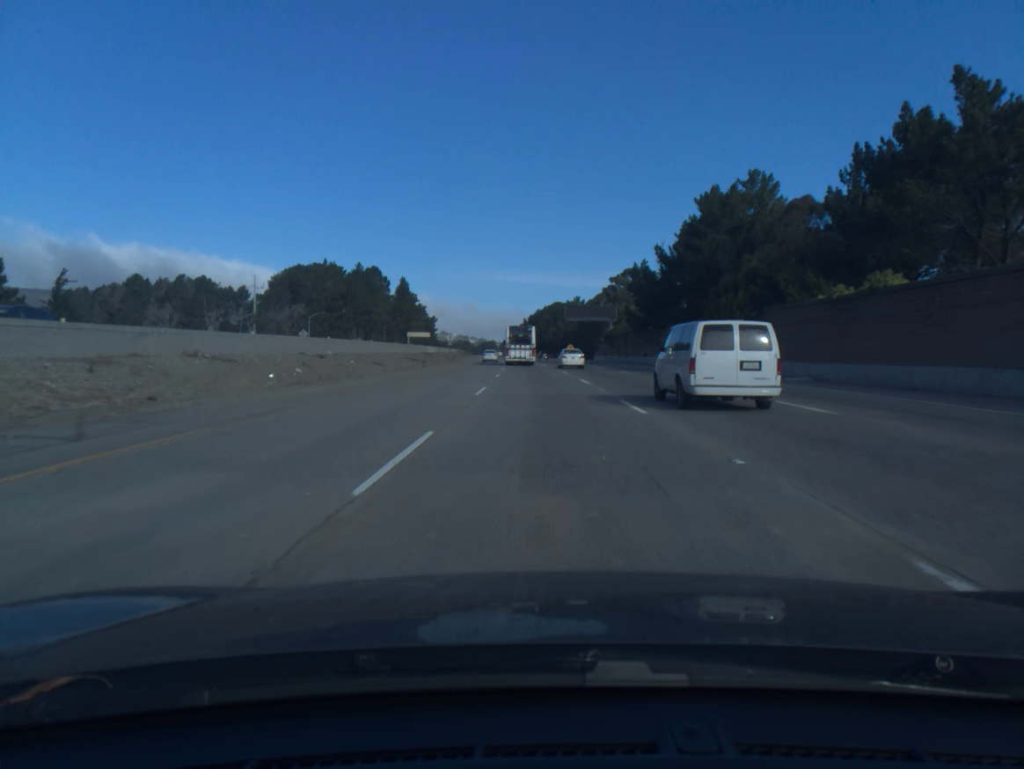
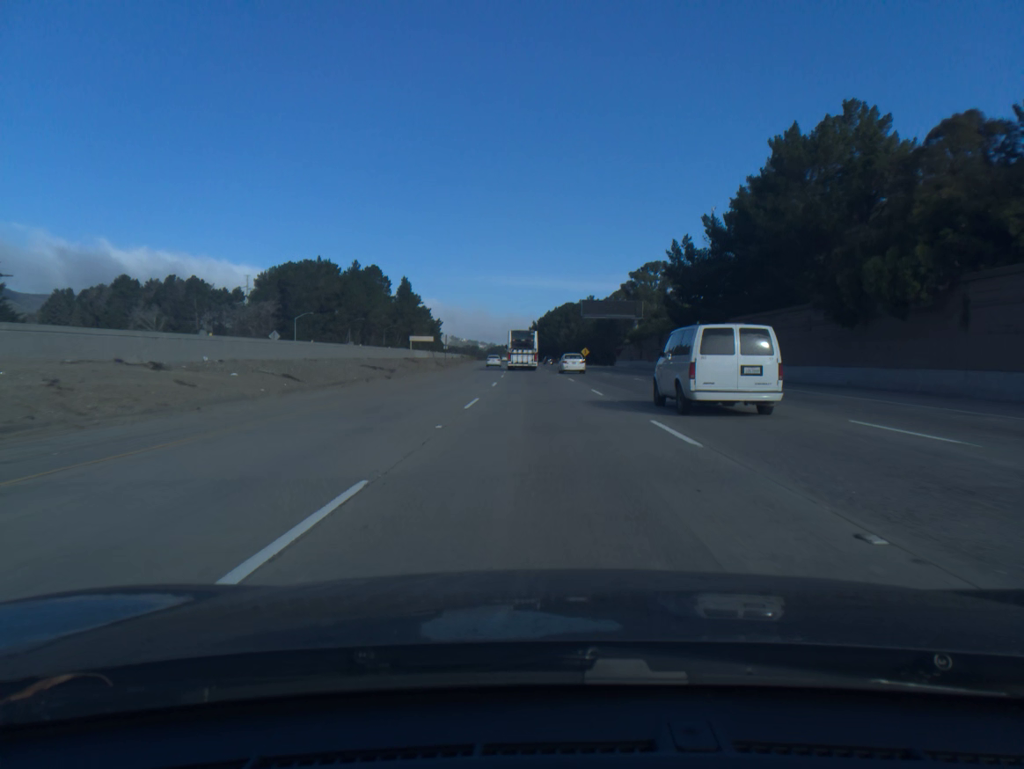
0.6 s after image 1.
(-0.1, +19.3) m; -1°
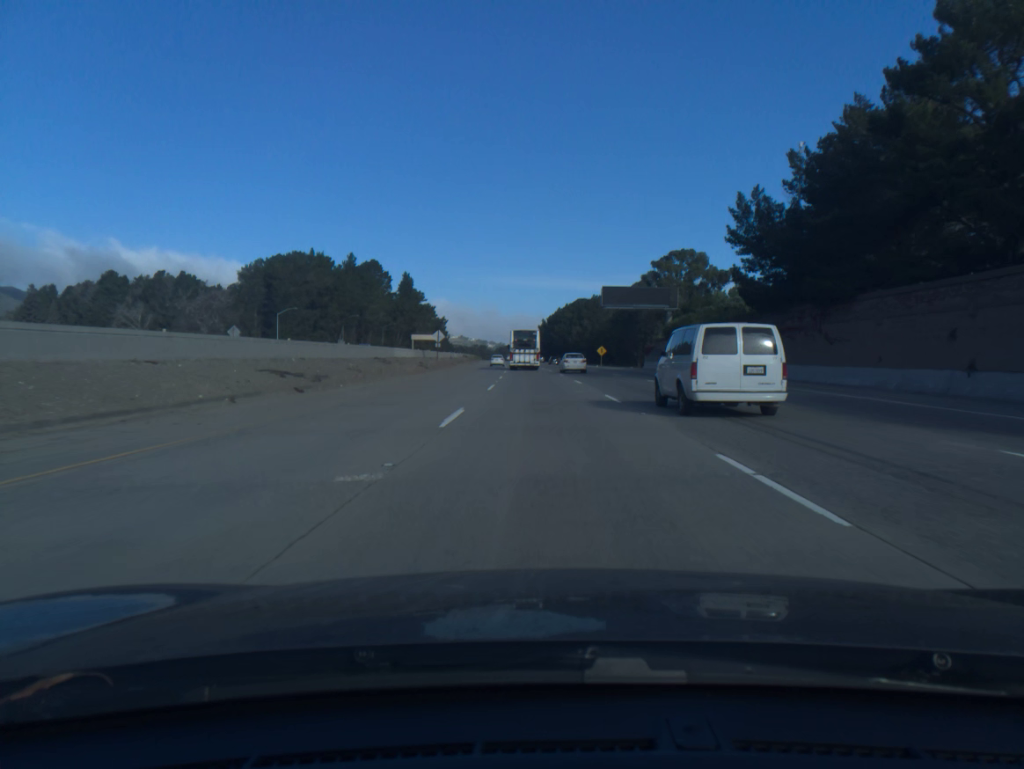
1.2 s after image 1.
(-0.1, +19.3) m; -1°
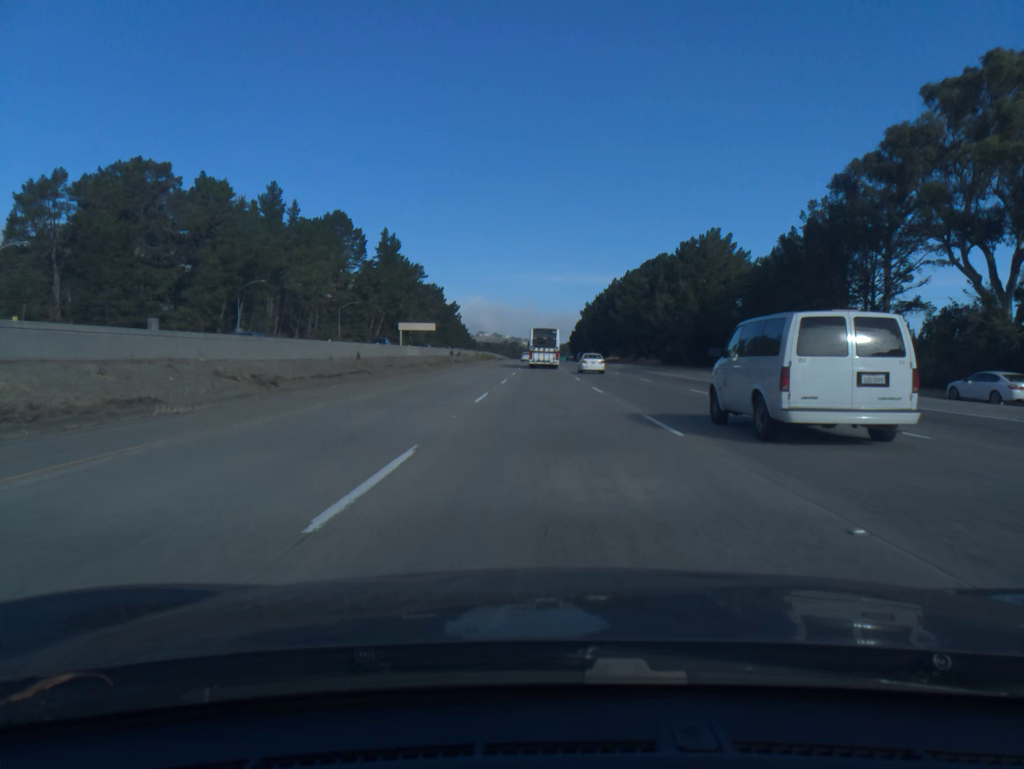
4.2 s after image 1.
(-2.5, +96.0) m; -3°
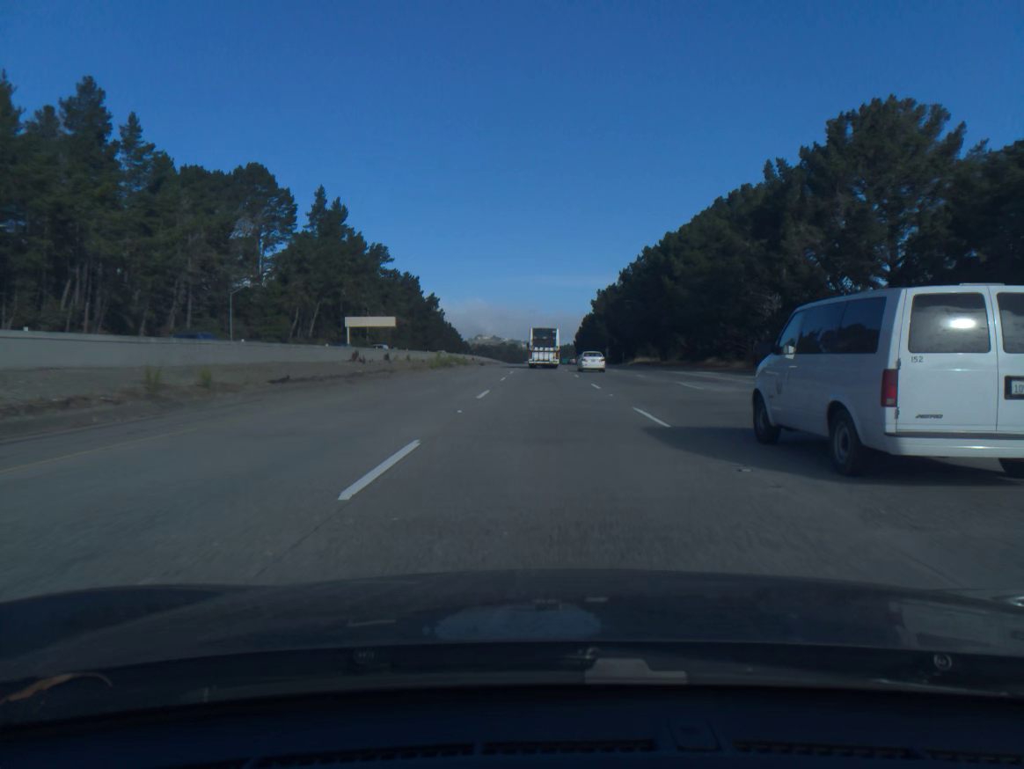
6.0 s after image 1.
(-0.1, +57.5) m; 0°
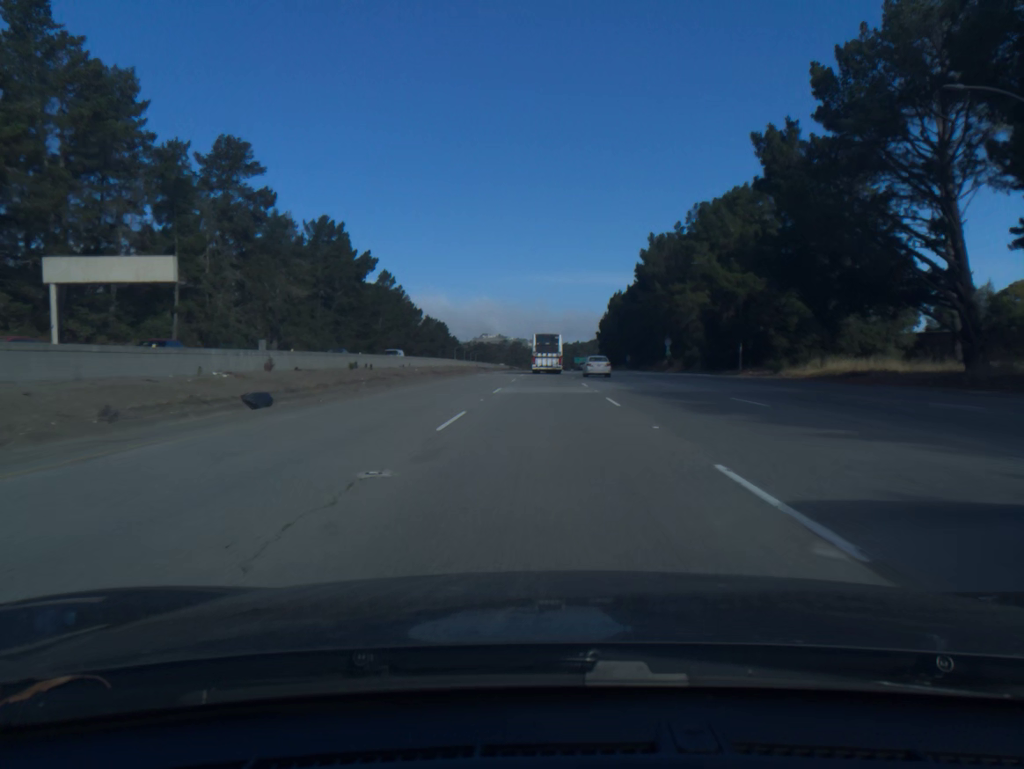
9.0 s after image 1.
(-0.3, +95.7) m; 0°
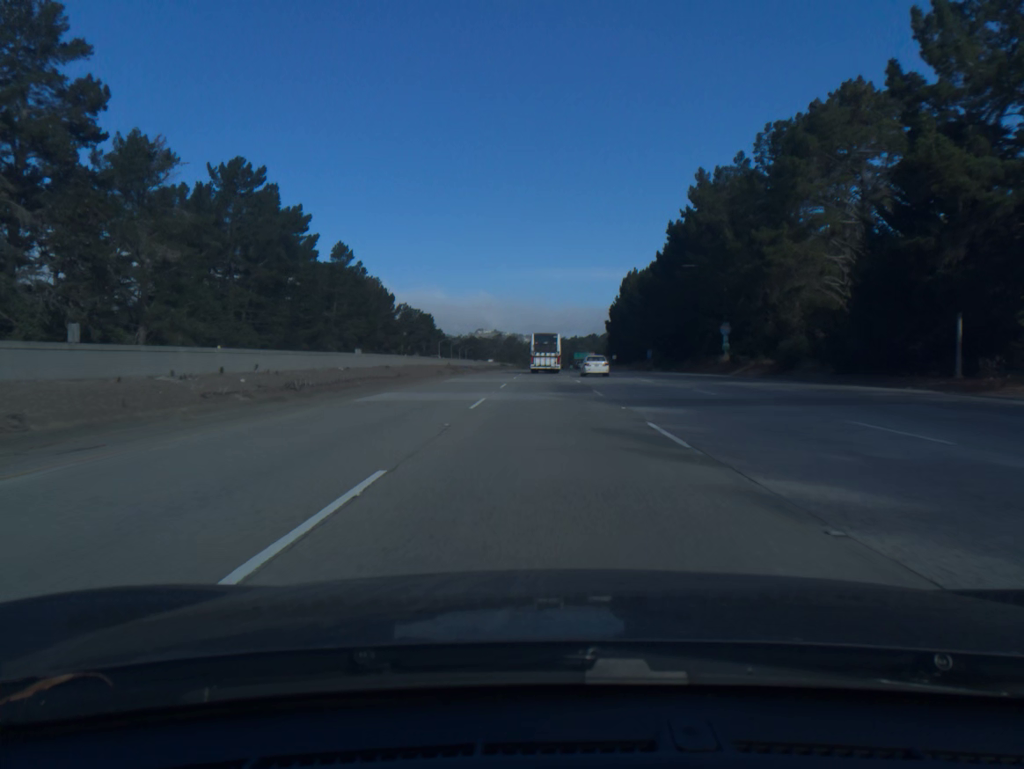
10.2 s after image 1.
(0.0, +38.4) m; 0°
